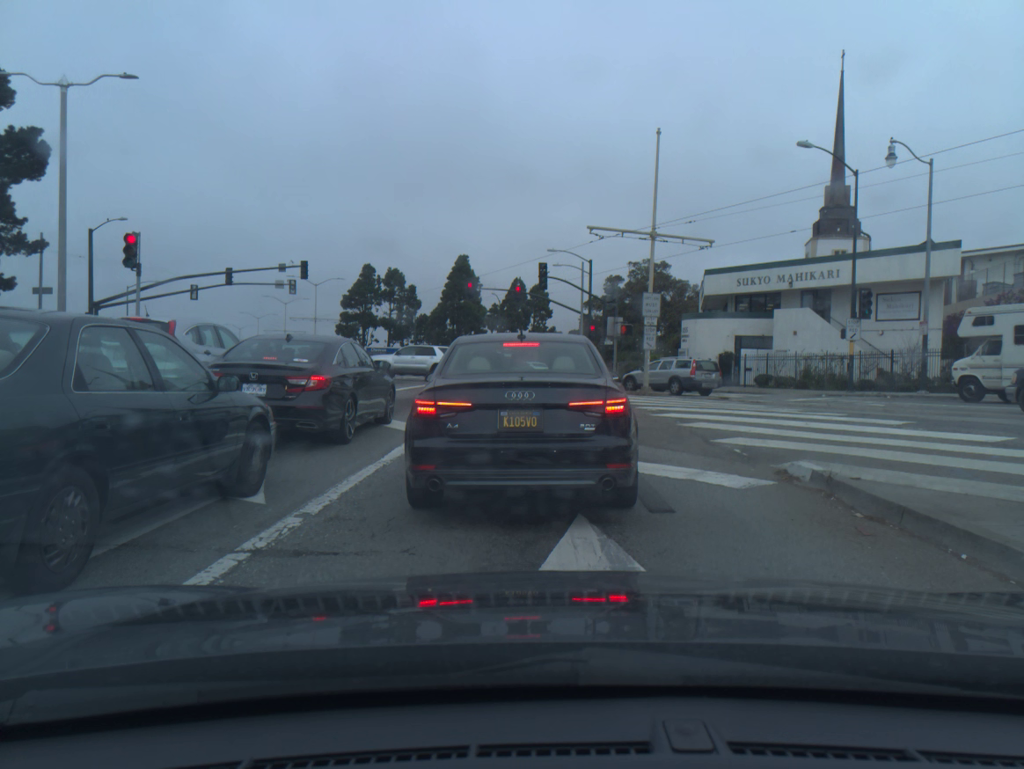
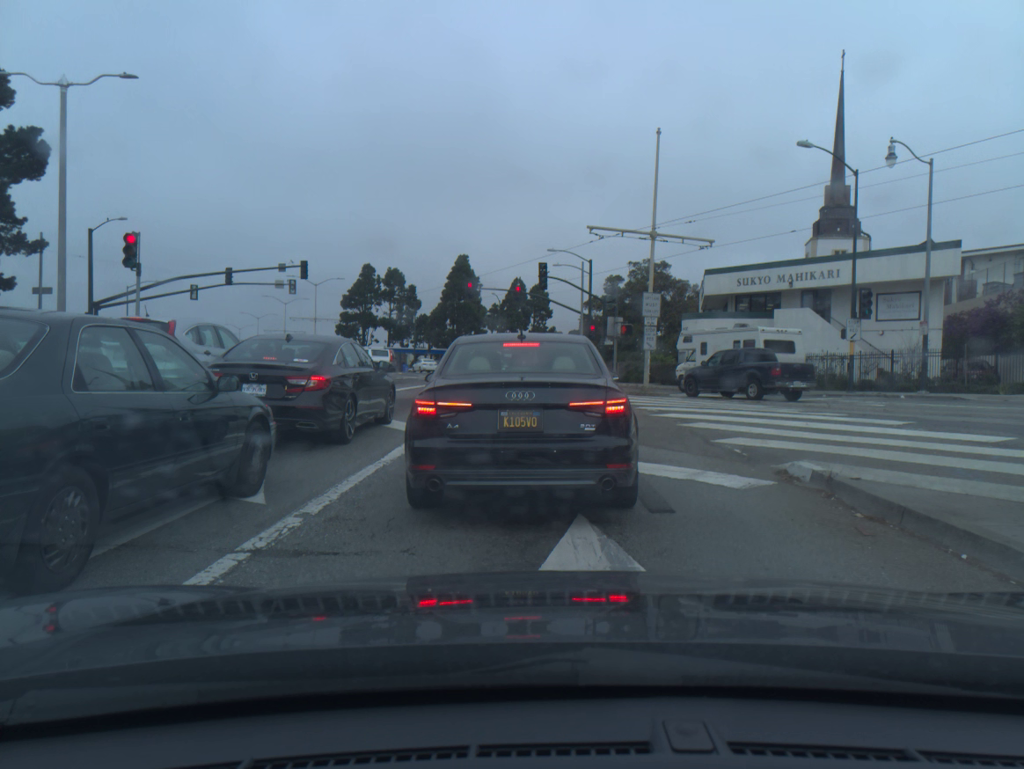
(0.0, 0.0) m; 0°
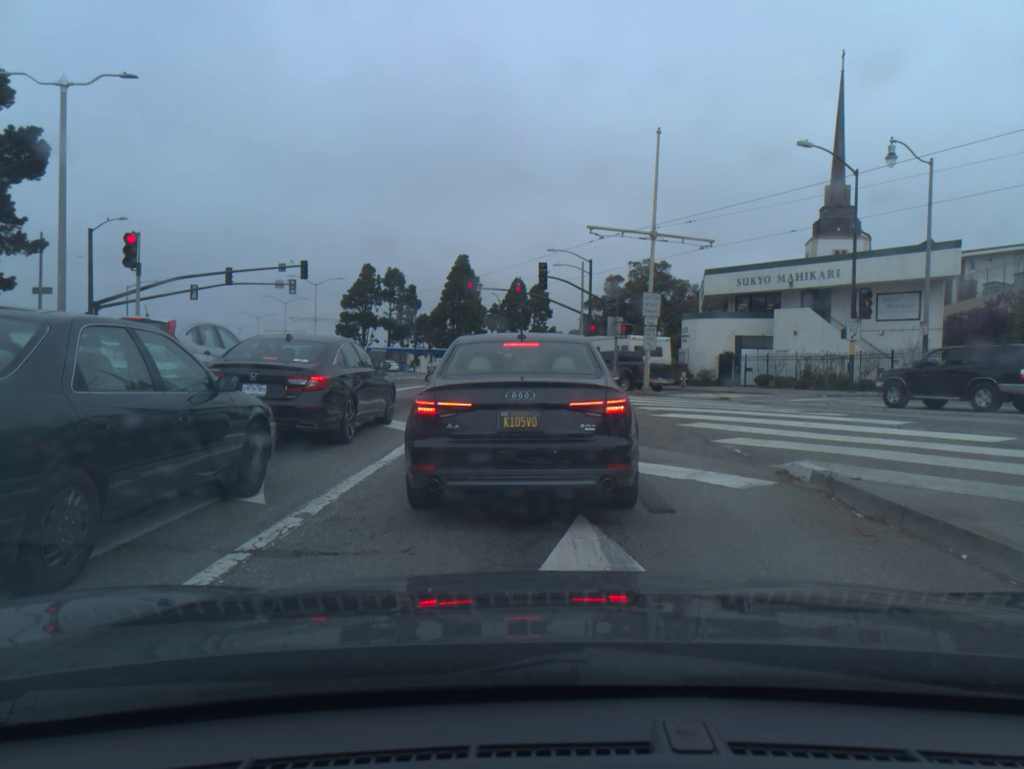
(0.0, 0.0) m; 0°
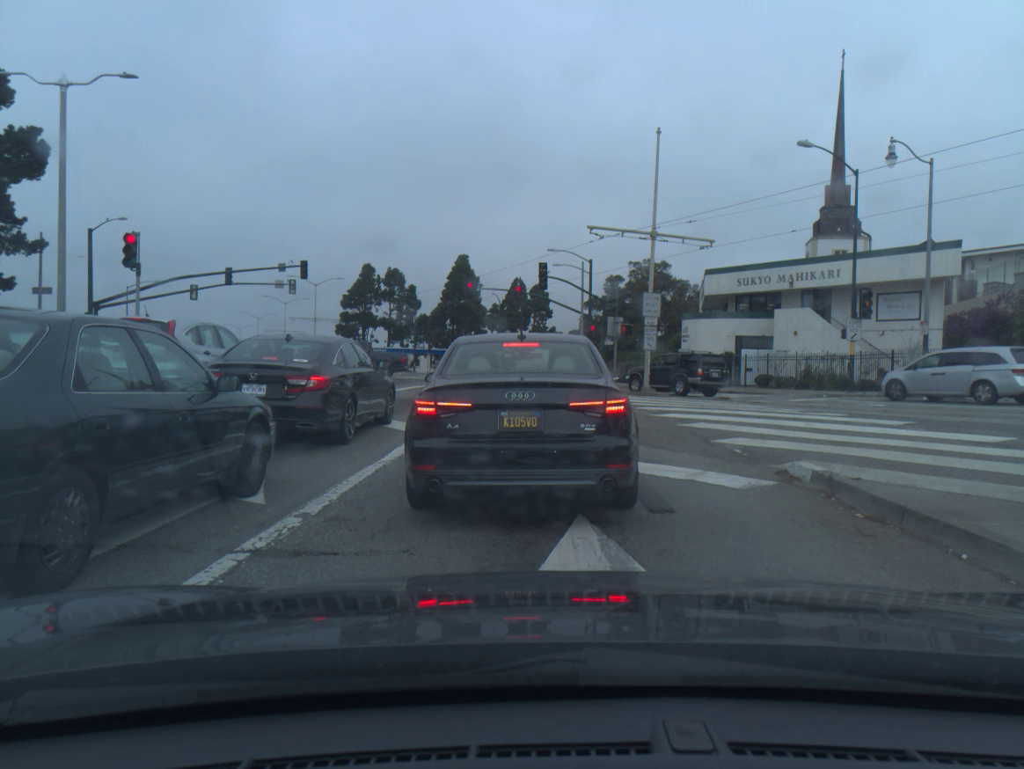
(0.0, 0.0) m; 0°
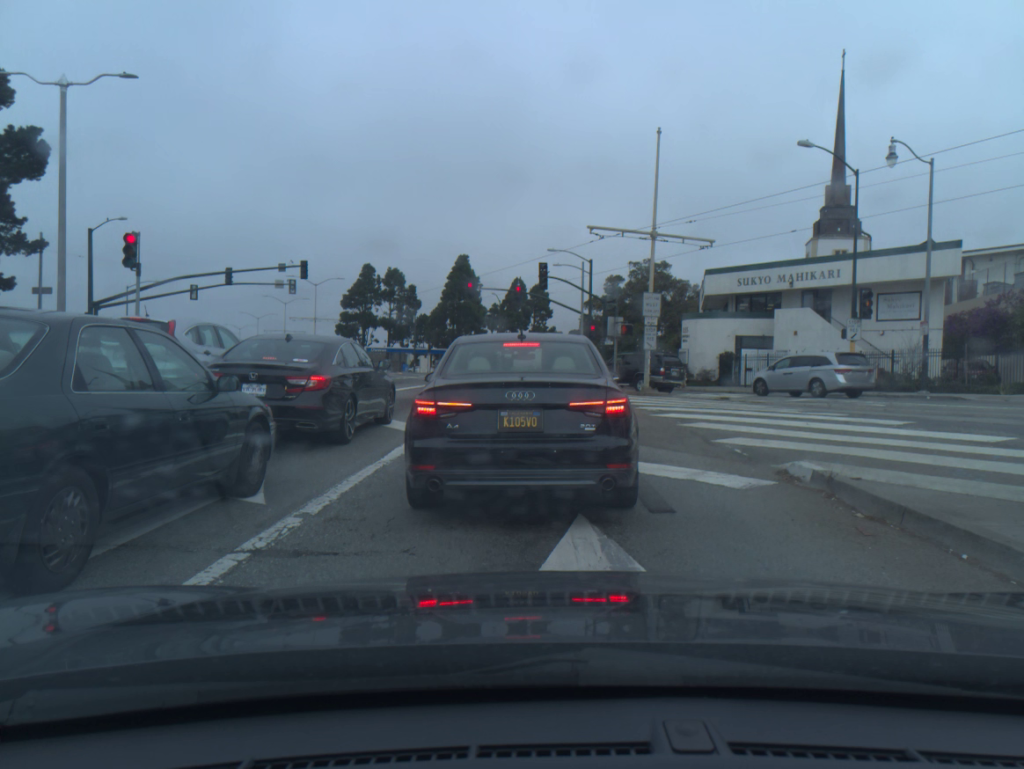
(0.0, 0.0) m; 0°
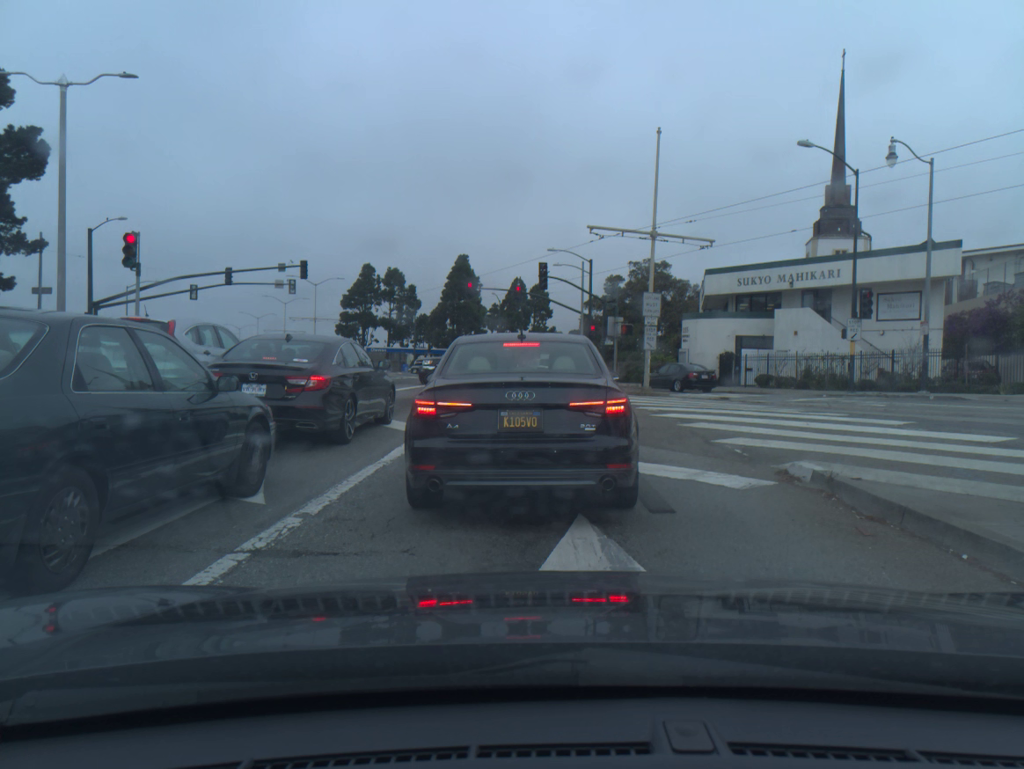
(0.0, 0.0) m; 0°
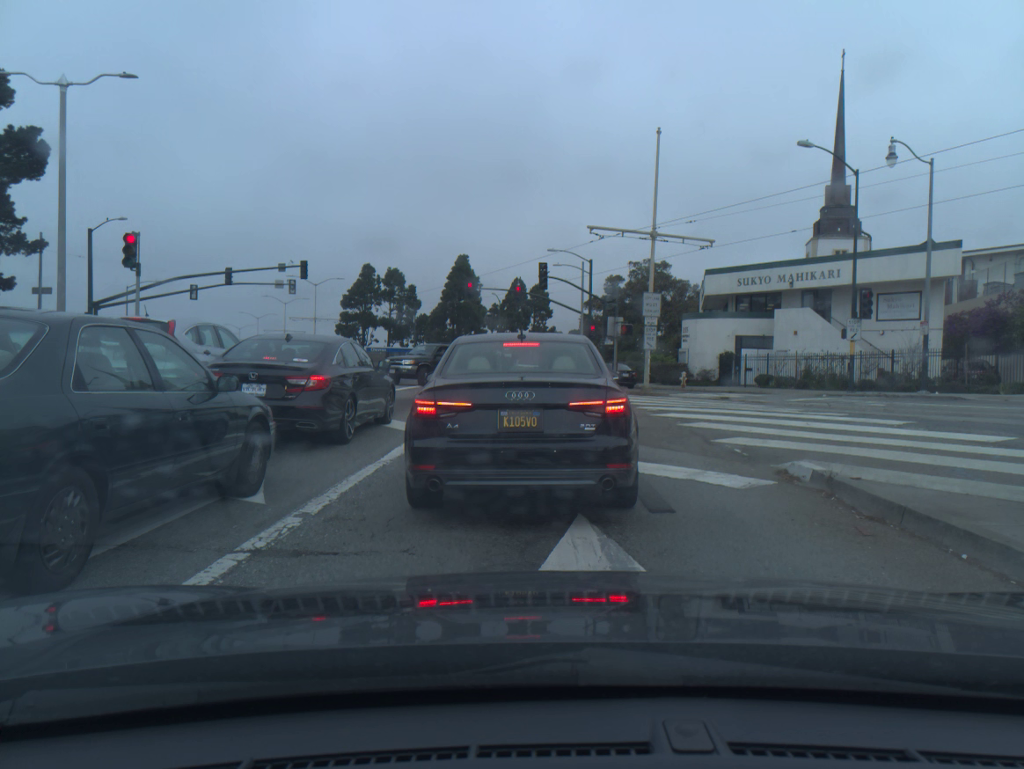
(0.0, 0.0) m; 0°
